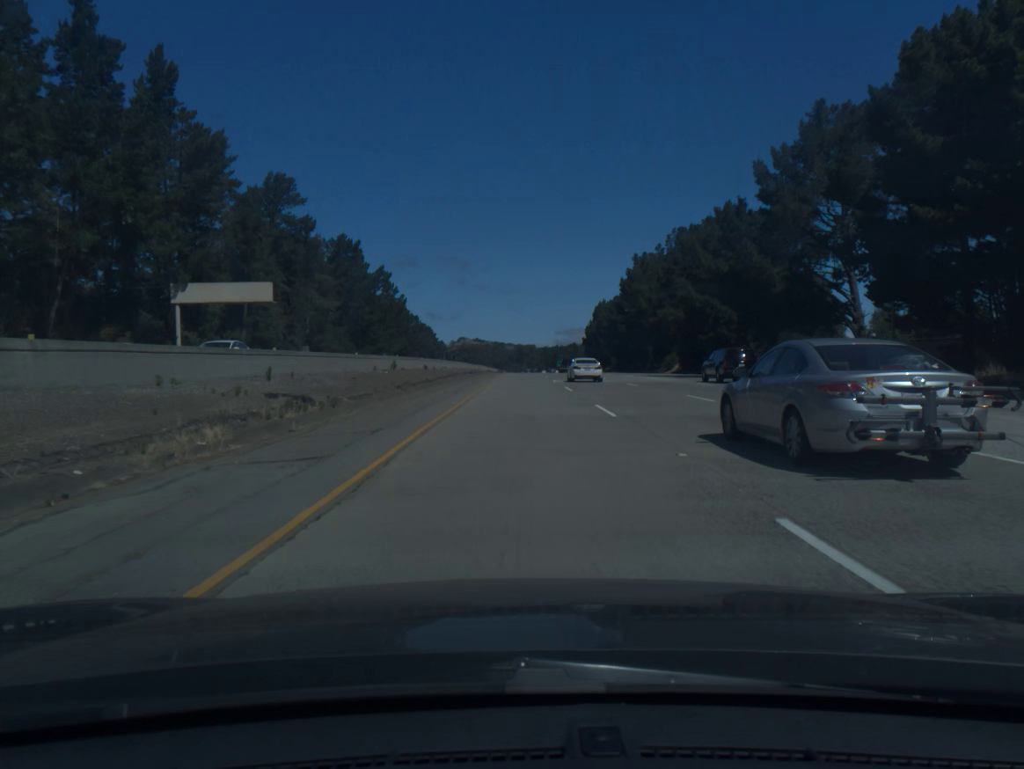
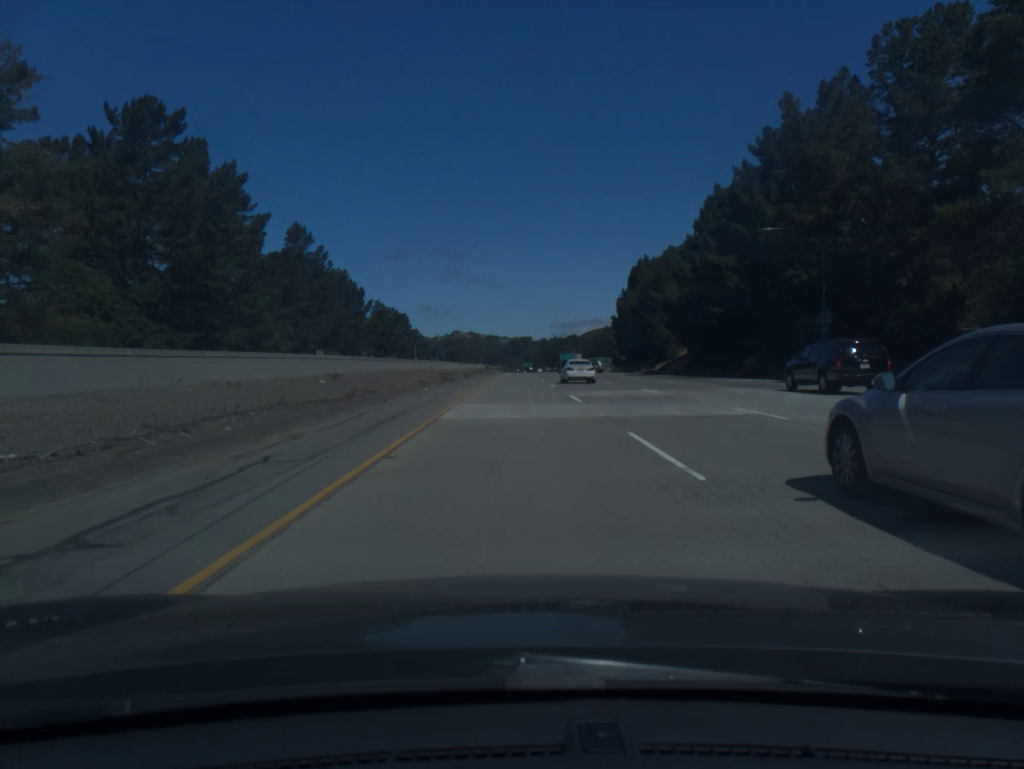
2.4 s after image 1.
(+0.5, +80.7) m; 0°
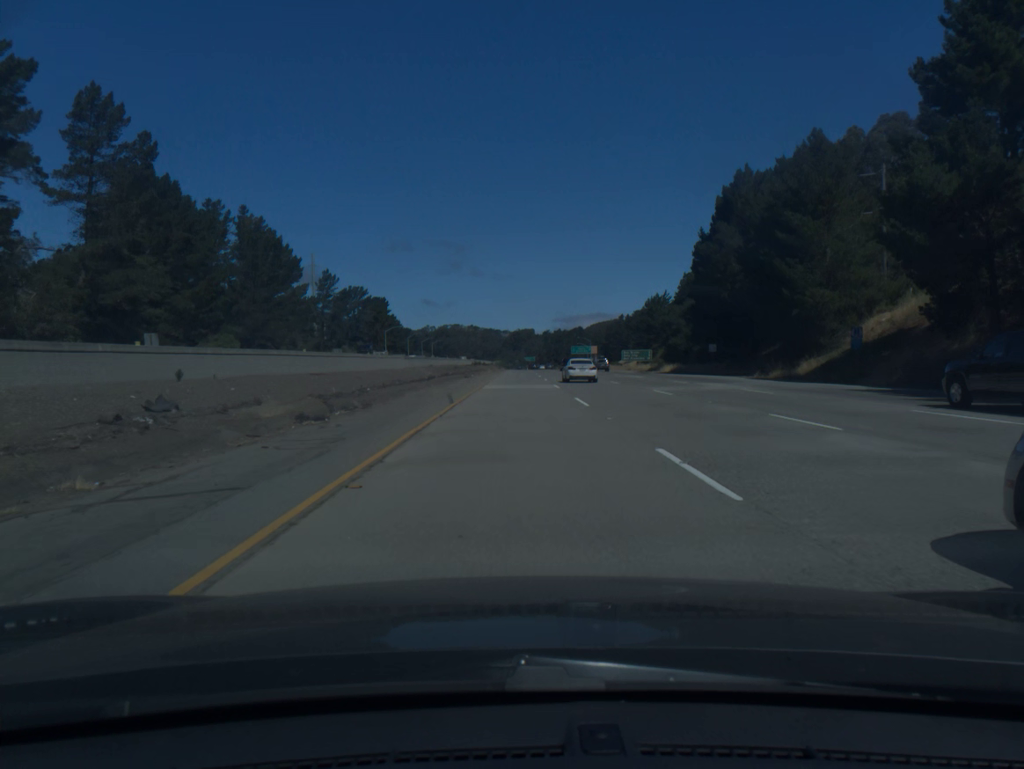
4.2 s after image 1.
(-0.1, +60.8) m; 0°
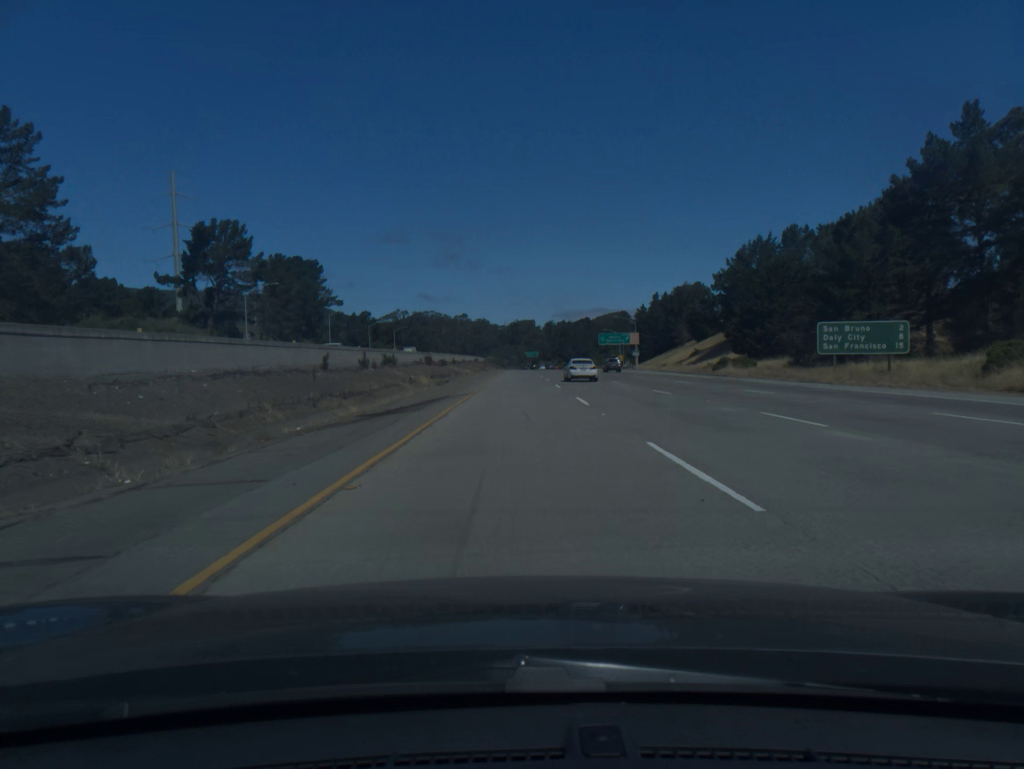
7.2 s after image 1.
(+0.1, +101.7) m; 0°
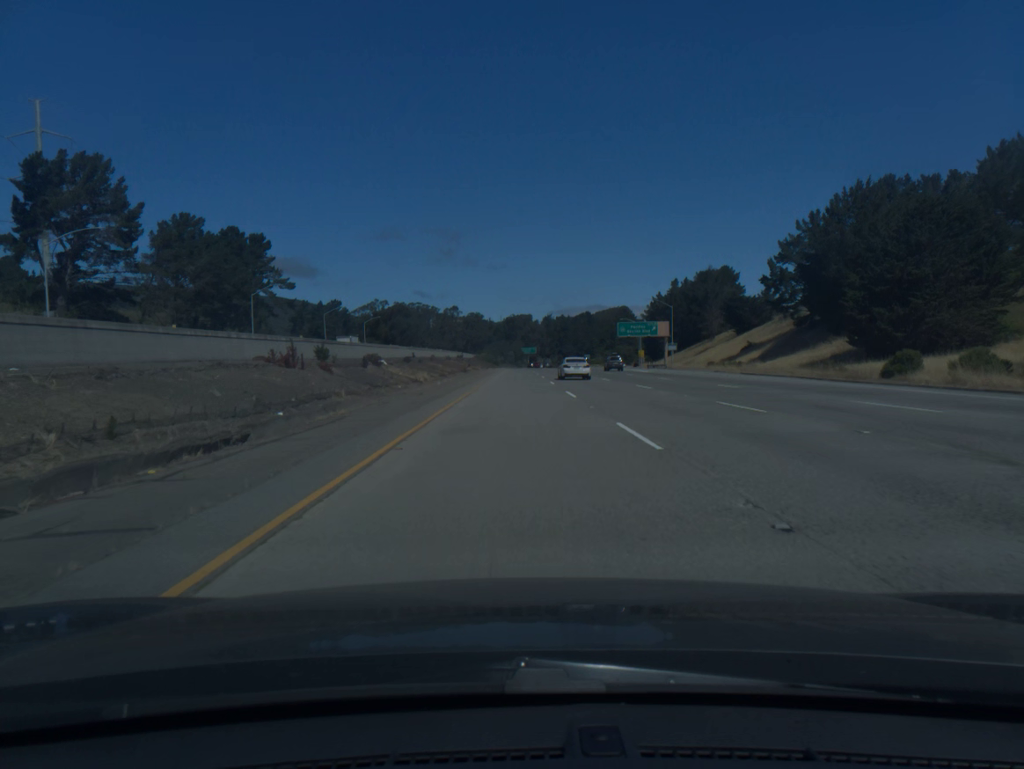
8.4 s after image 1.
(+0.1, +40.5) m; 0°
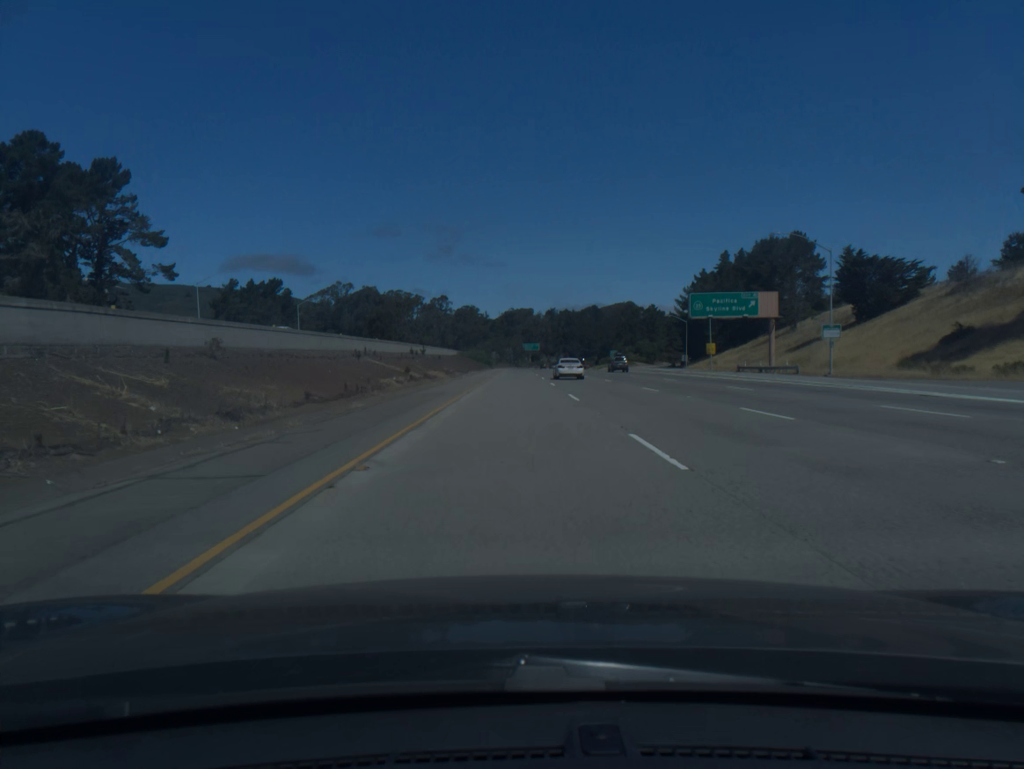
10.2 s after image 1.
(0.0, +60.7) m; 0°
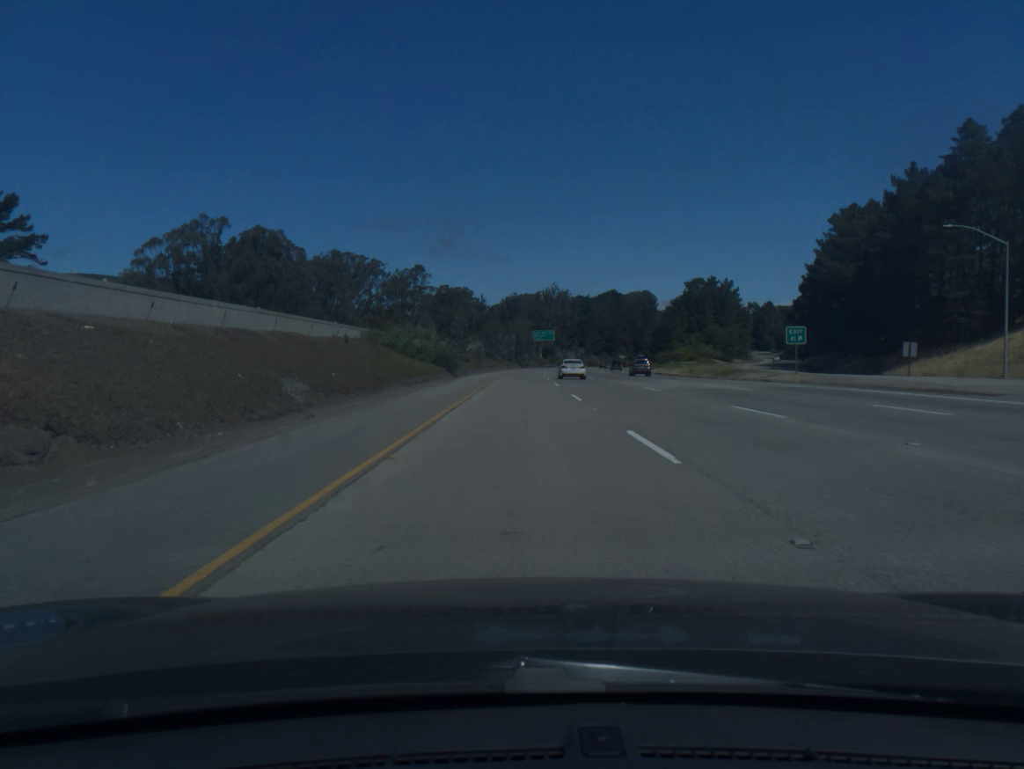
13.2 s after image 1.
(-0.2, +101.1) m; 0°
